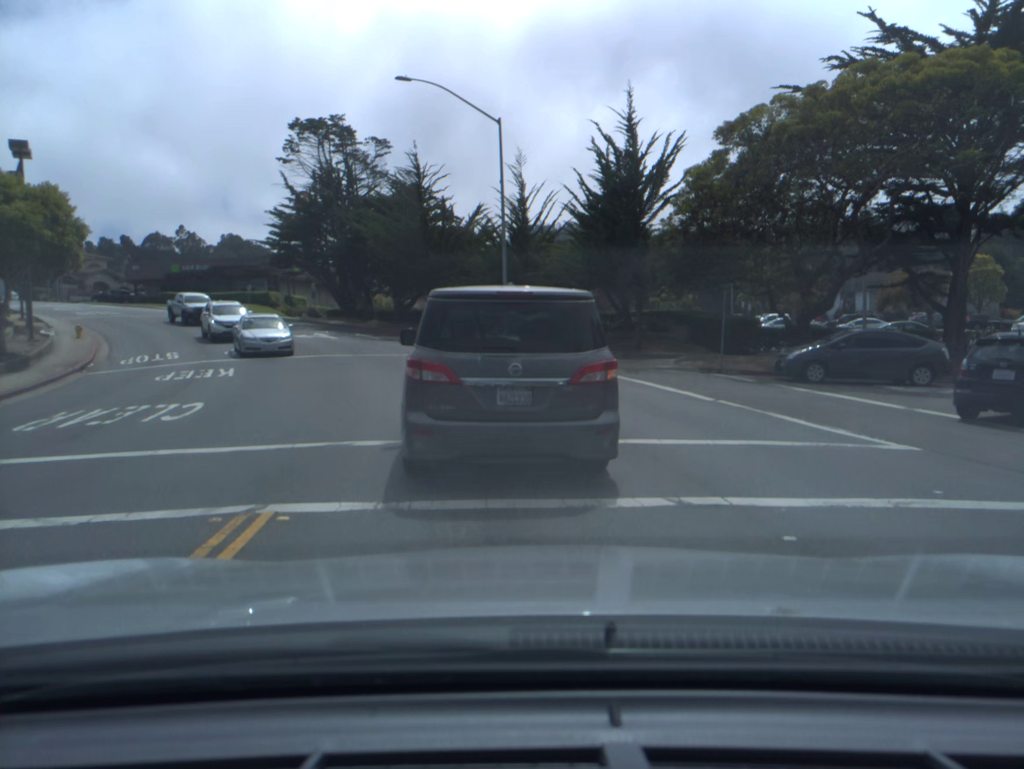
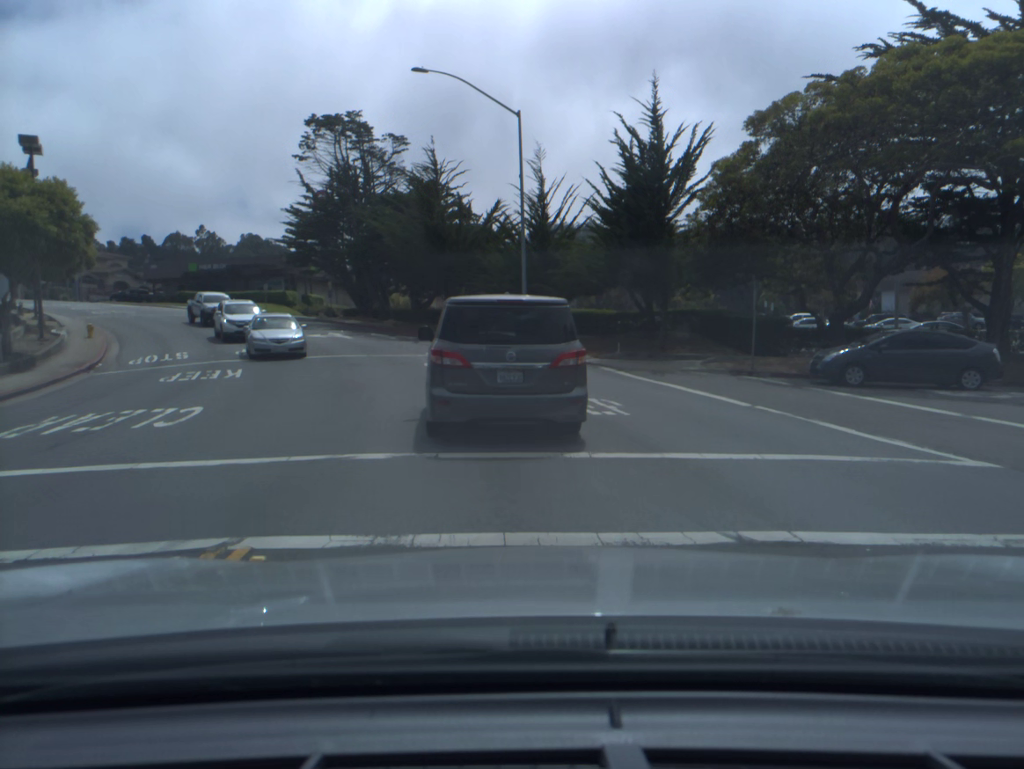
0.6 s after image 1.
(0.0, +1.0) m; -2°
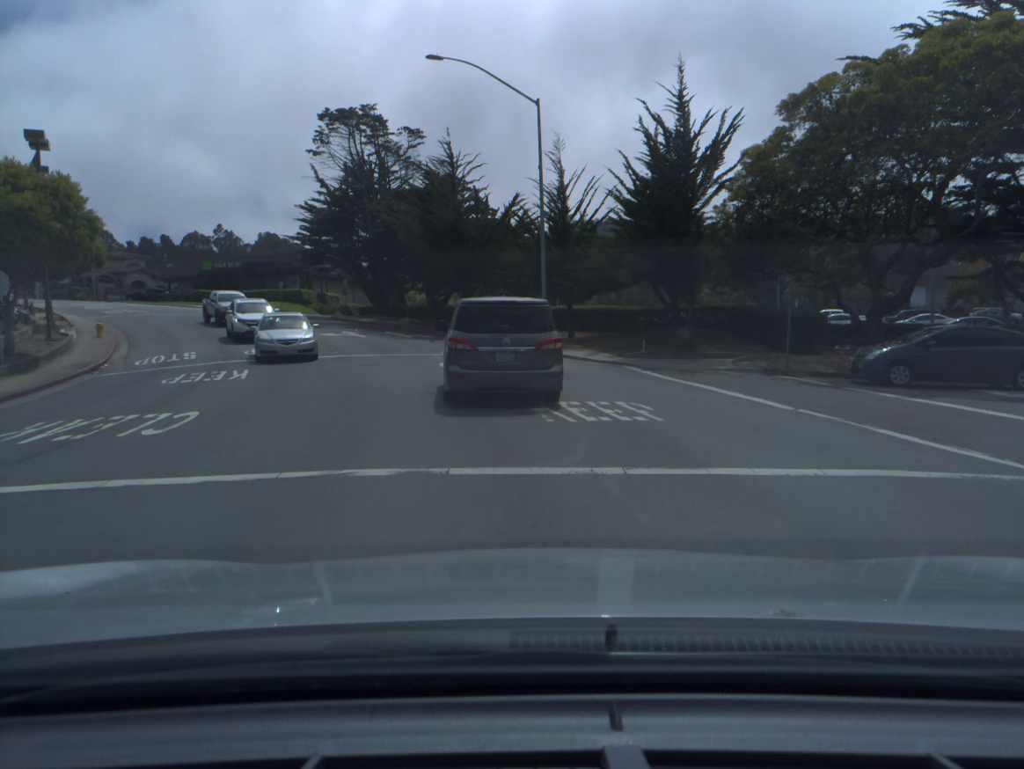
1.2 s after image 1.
(0.0, +1.1) m; 0°
